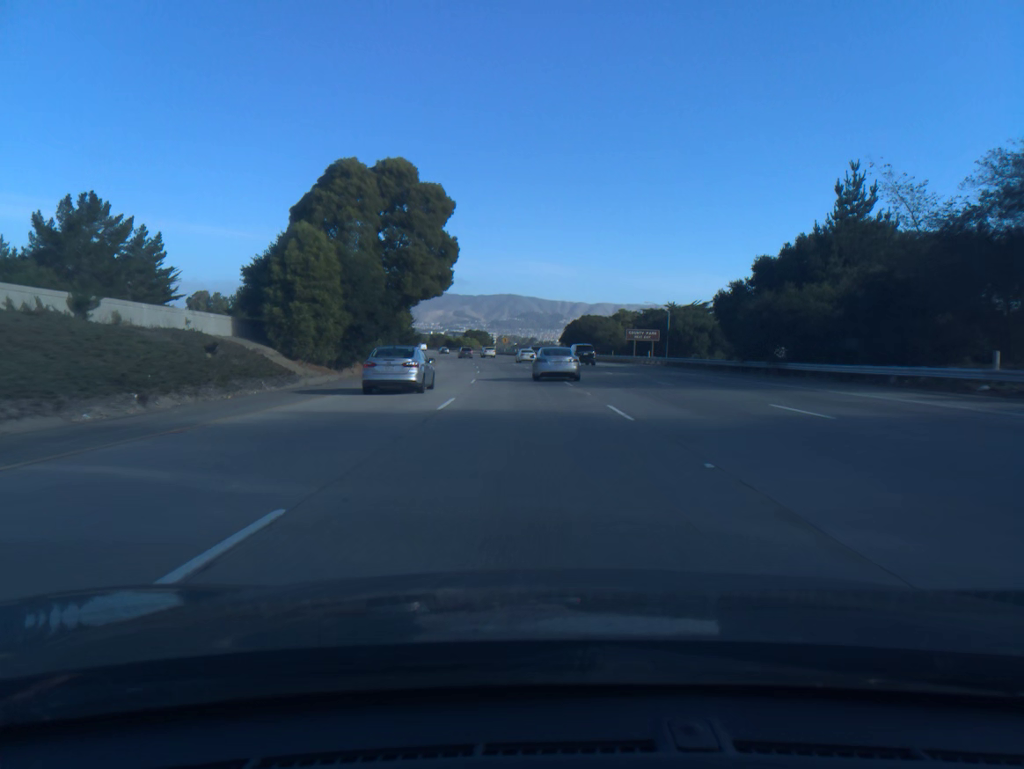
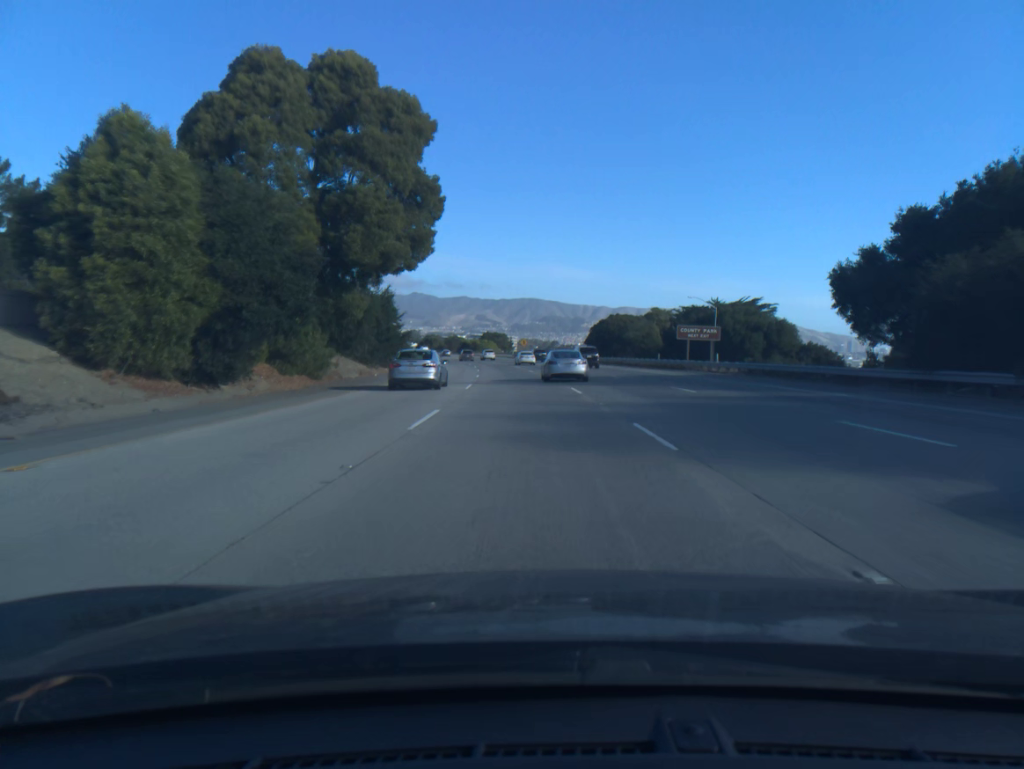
(-0.2, +18.4) m; -2°
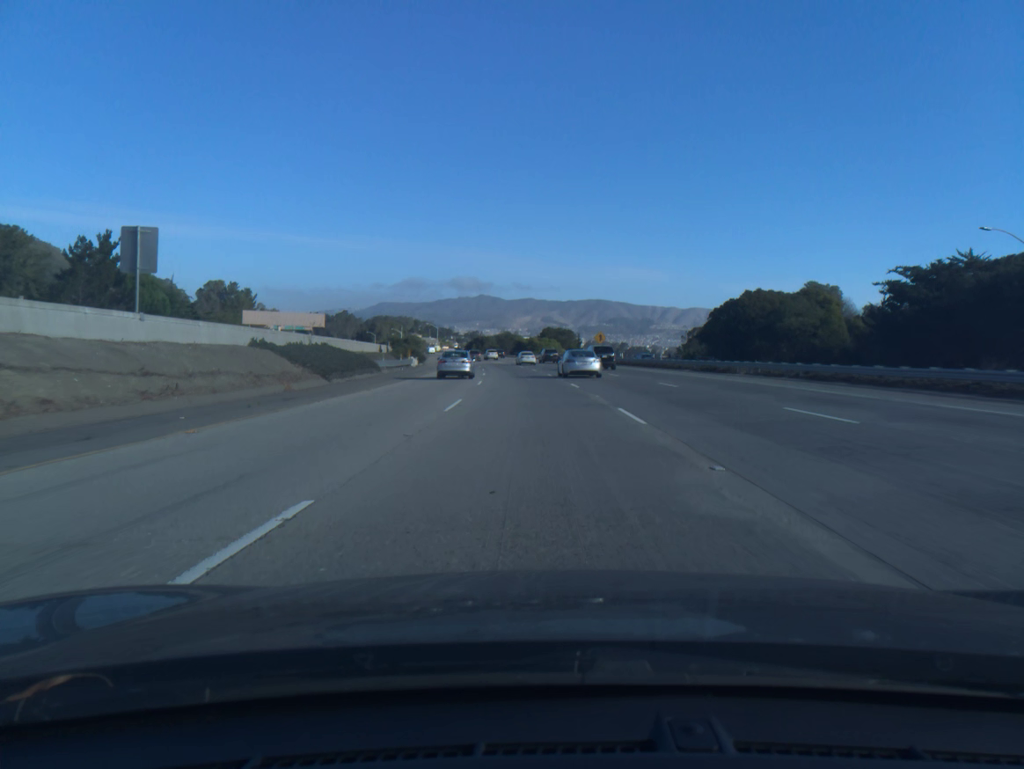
(-2.3, +54.8) m; -5°
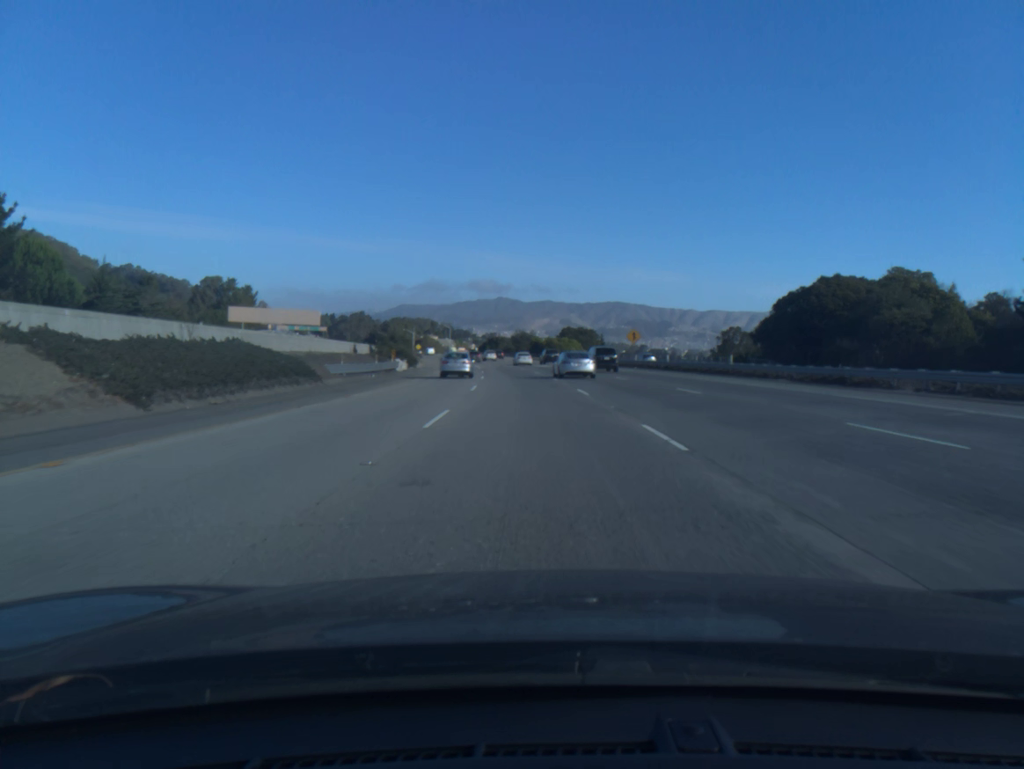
(-0.2, +18.3) m; -1°
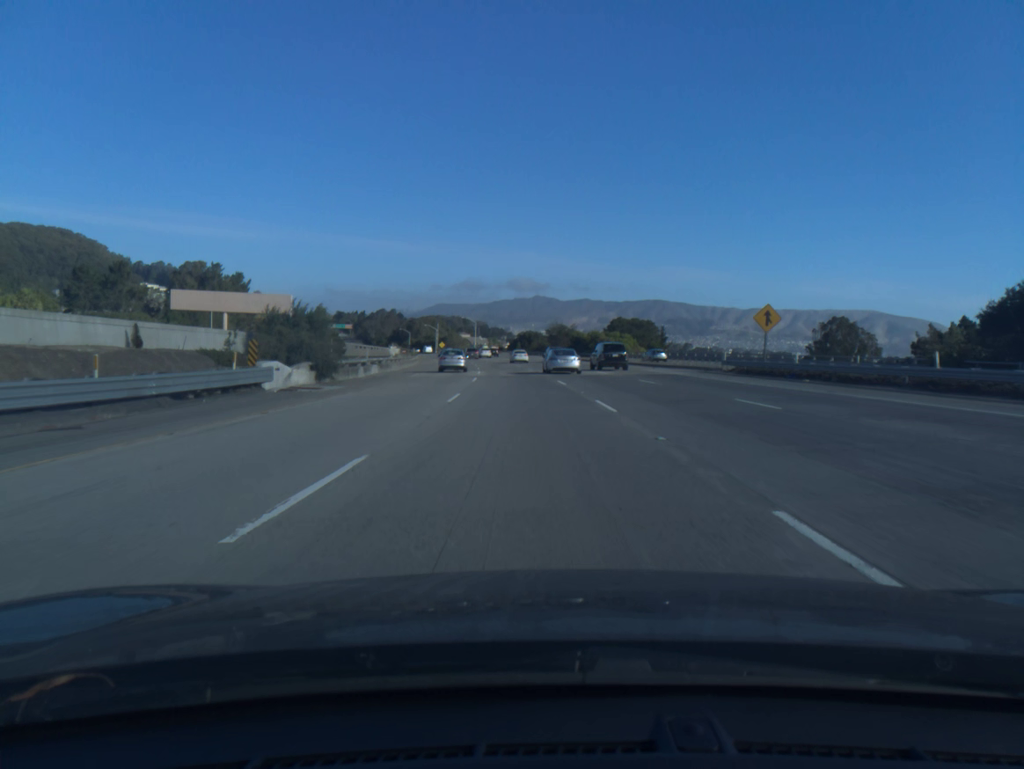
(-0.9, +36.8) m; -3°
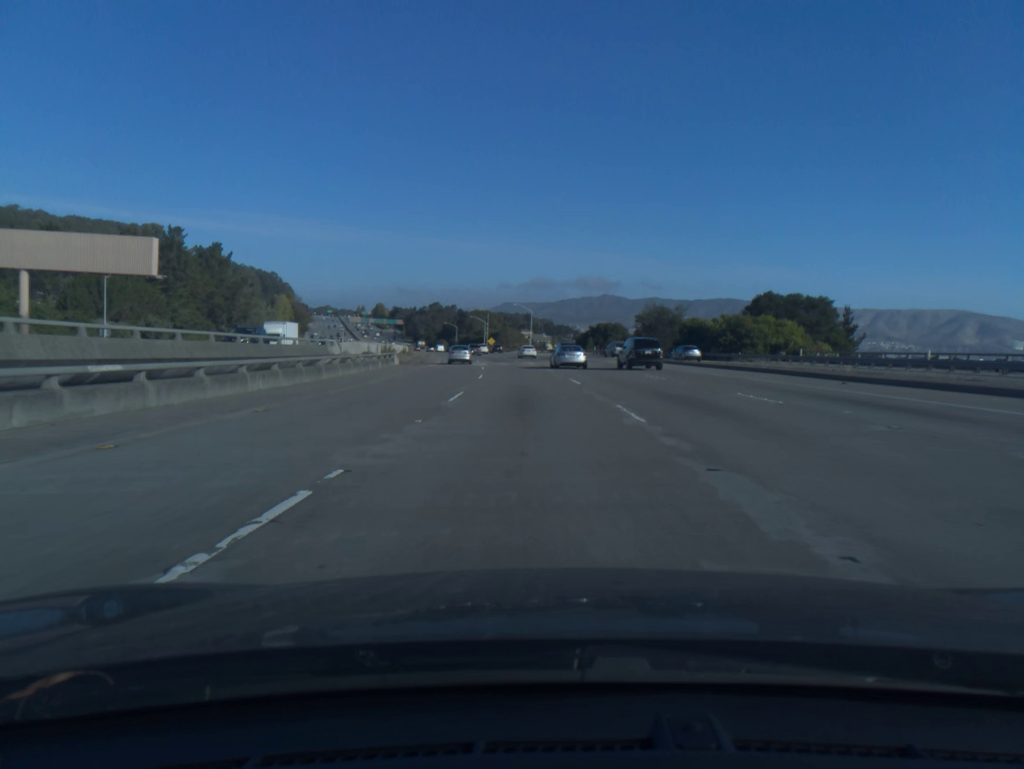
(-2.3, +55.9) m; -5°
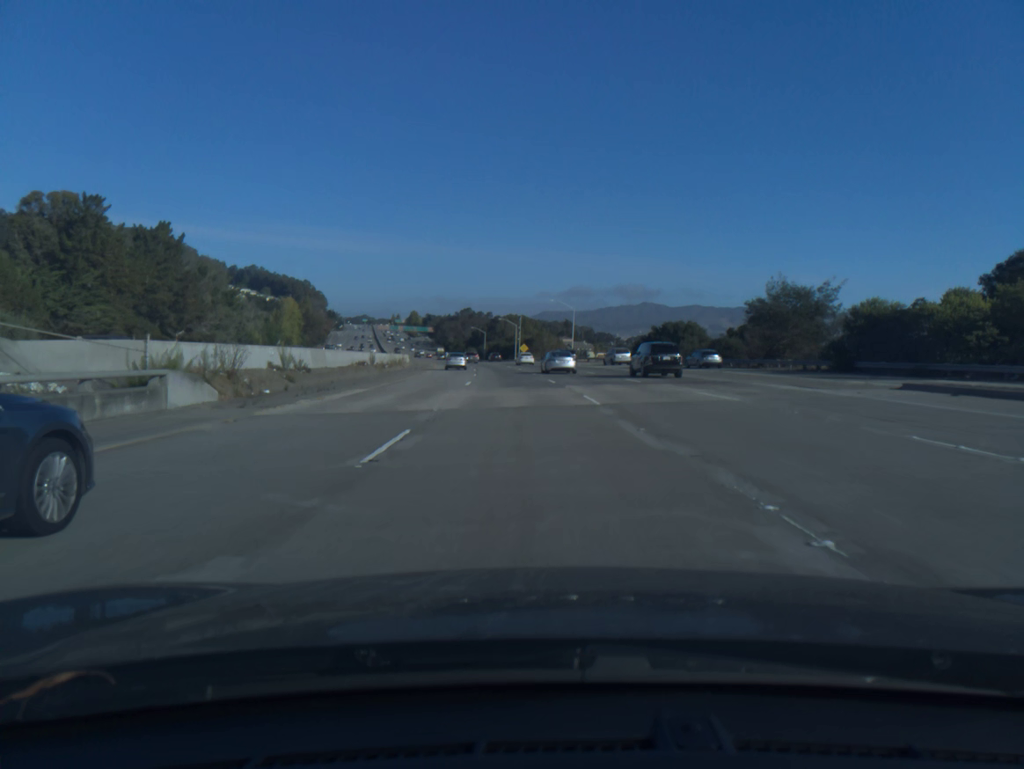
(-0.9, +37.8) m; -3°
